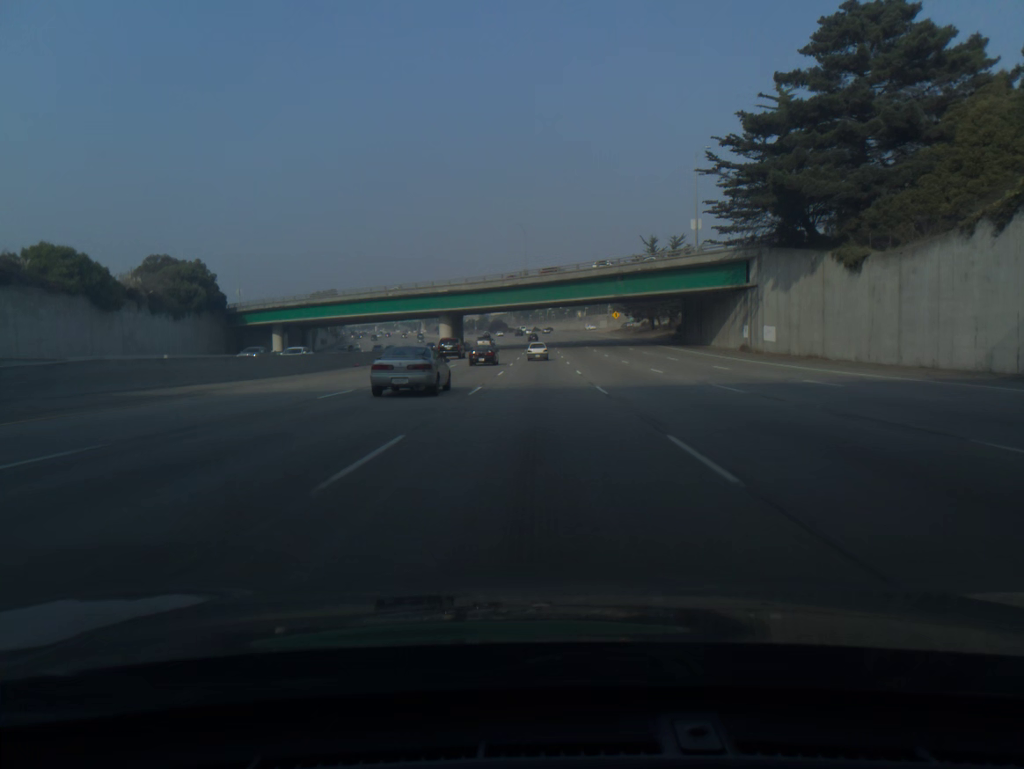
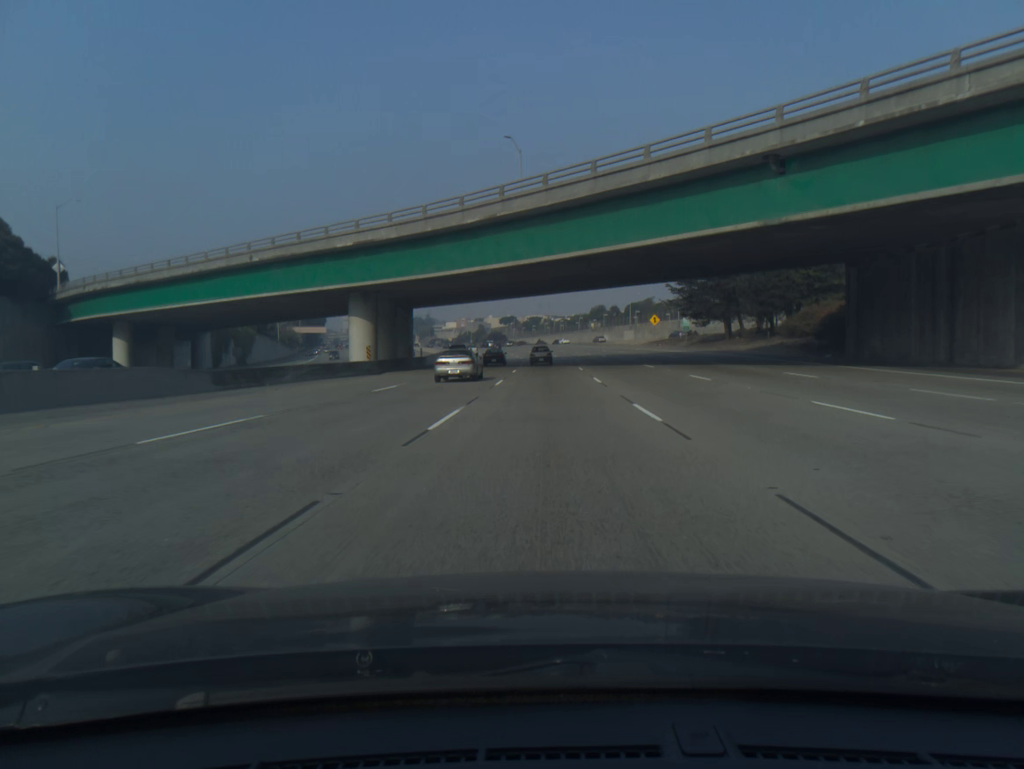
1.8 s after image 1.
(-0.3, +51.1) m; -1°
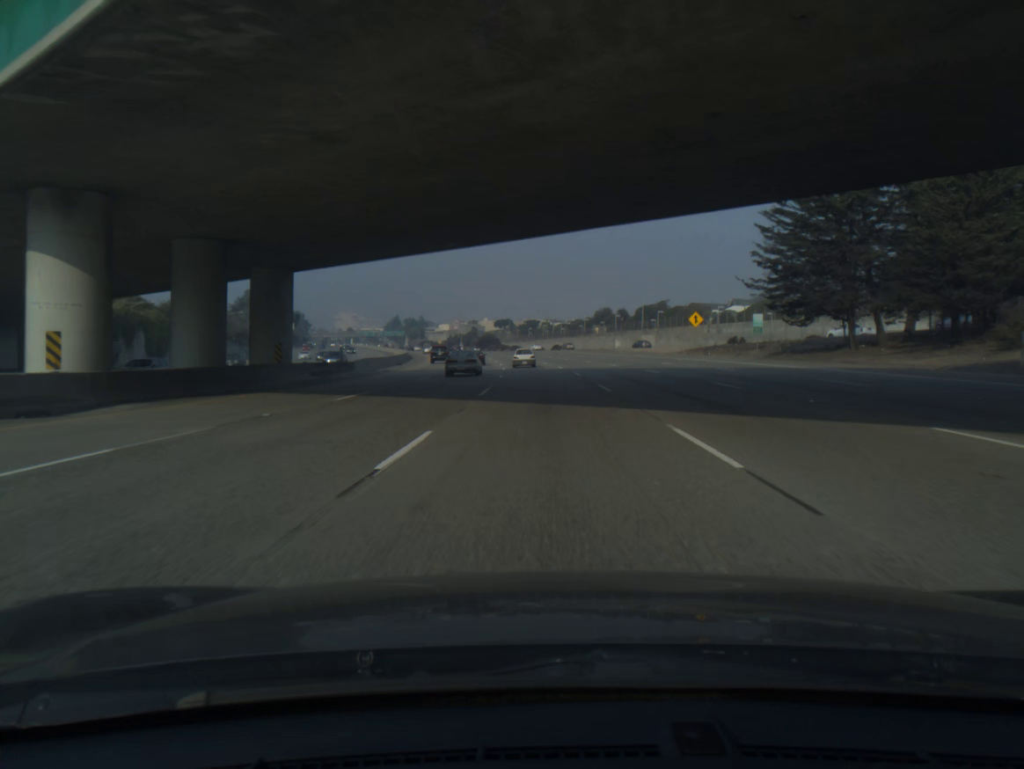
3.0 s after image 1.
(0.0, +33.5) m; 0°
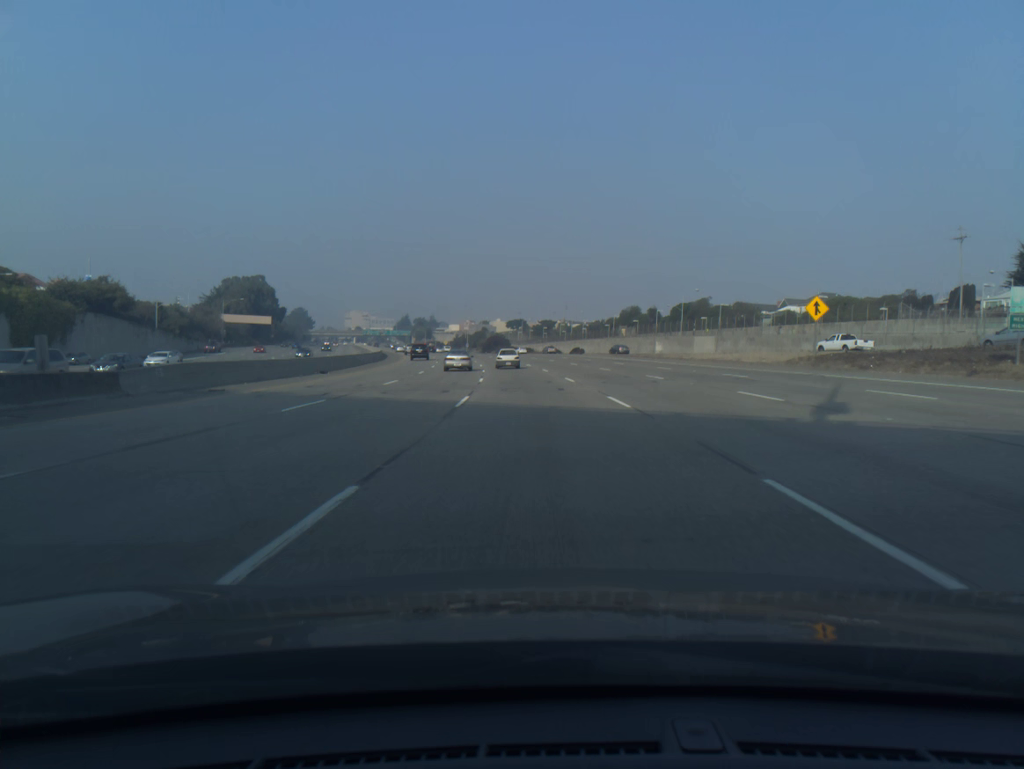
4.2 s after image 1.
(-0.2, +33.0) m; -1°
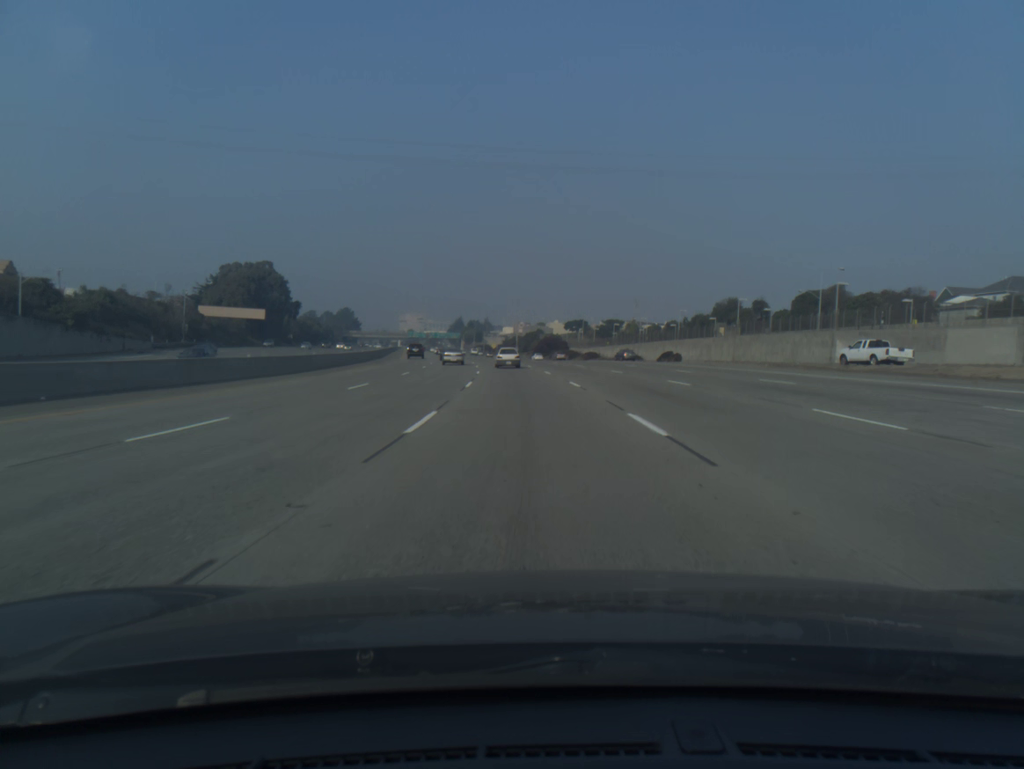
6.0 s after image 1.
(-1.7, +48.7) m; -4°
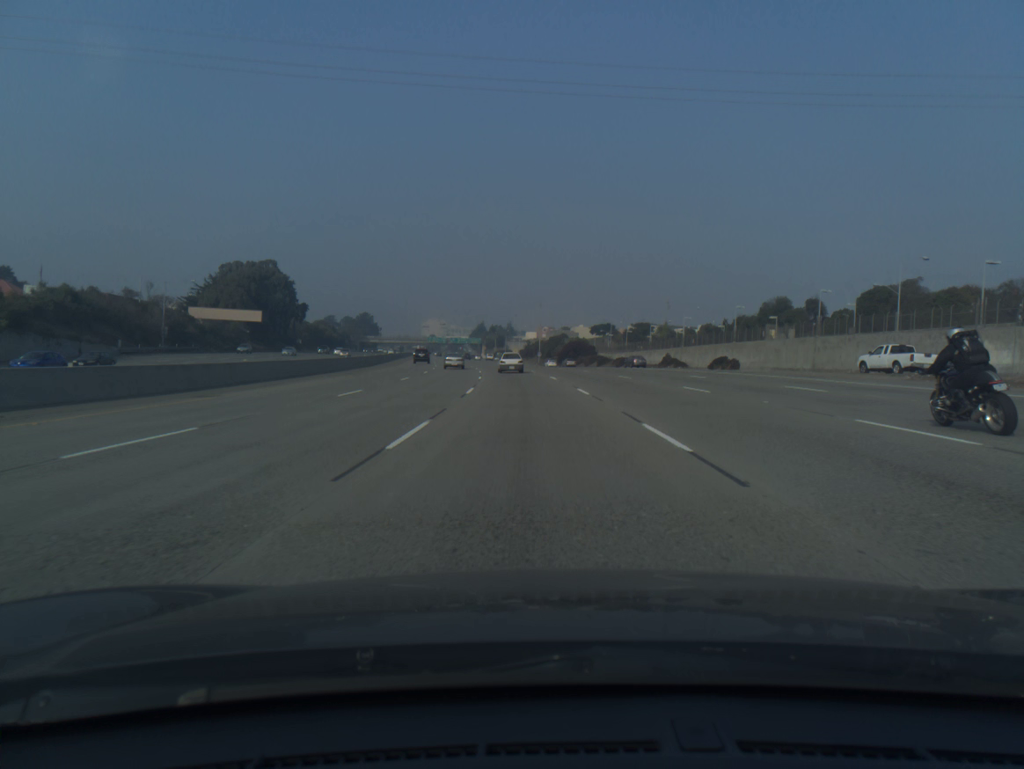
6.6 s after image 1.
(-0.2, +16.0) m; -2°
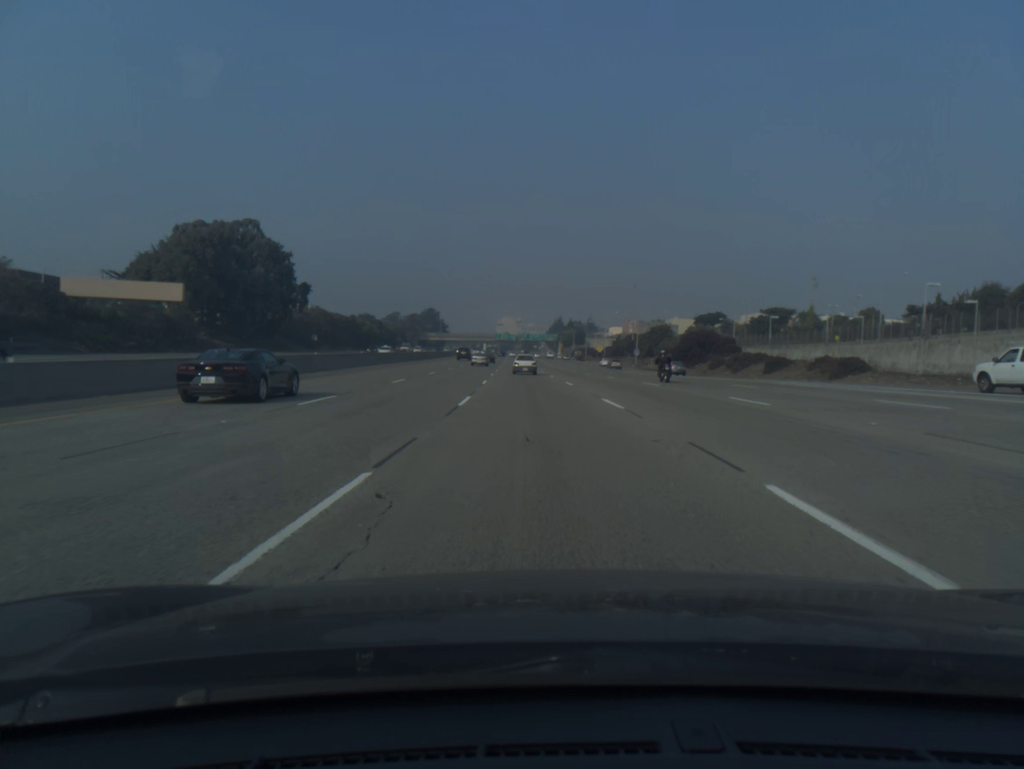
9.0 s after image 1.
(-3.4, +62.8) m; -6°
